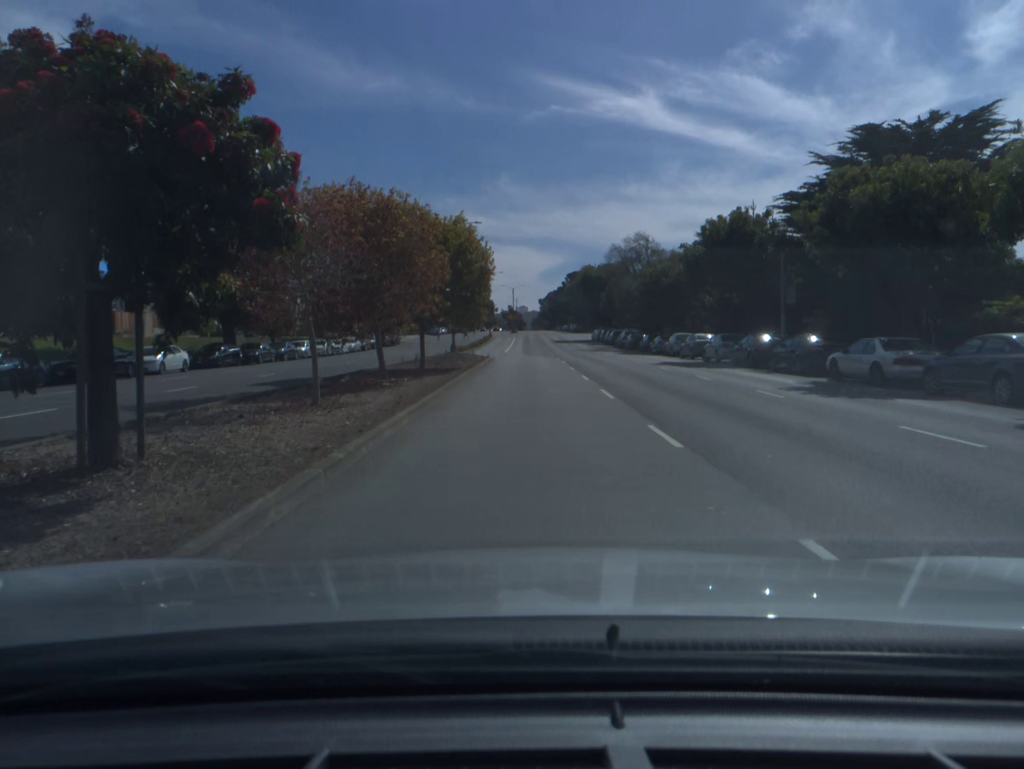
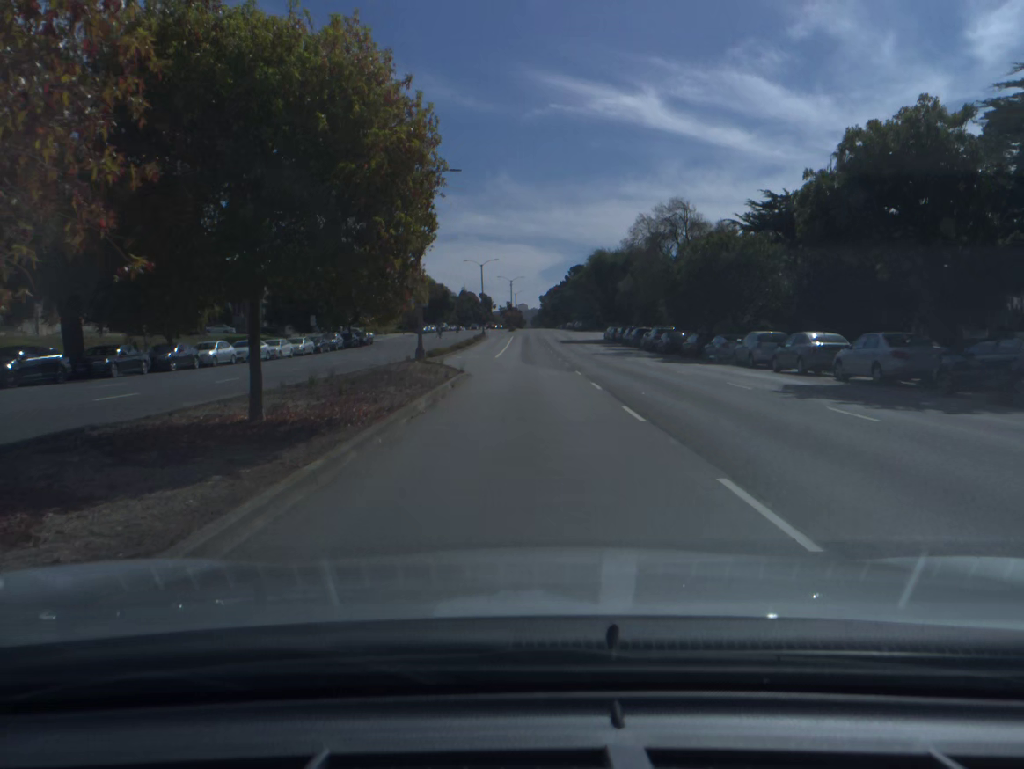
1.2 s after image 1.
(0.0, +18.6) m; 0°
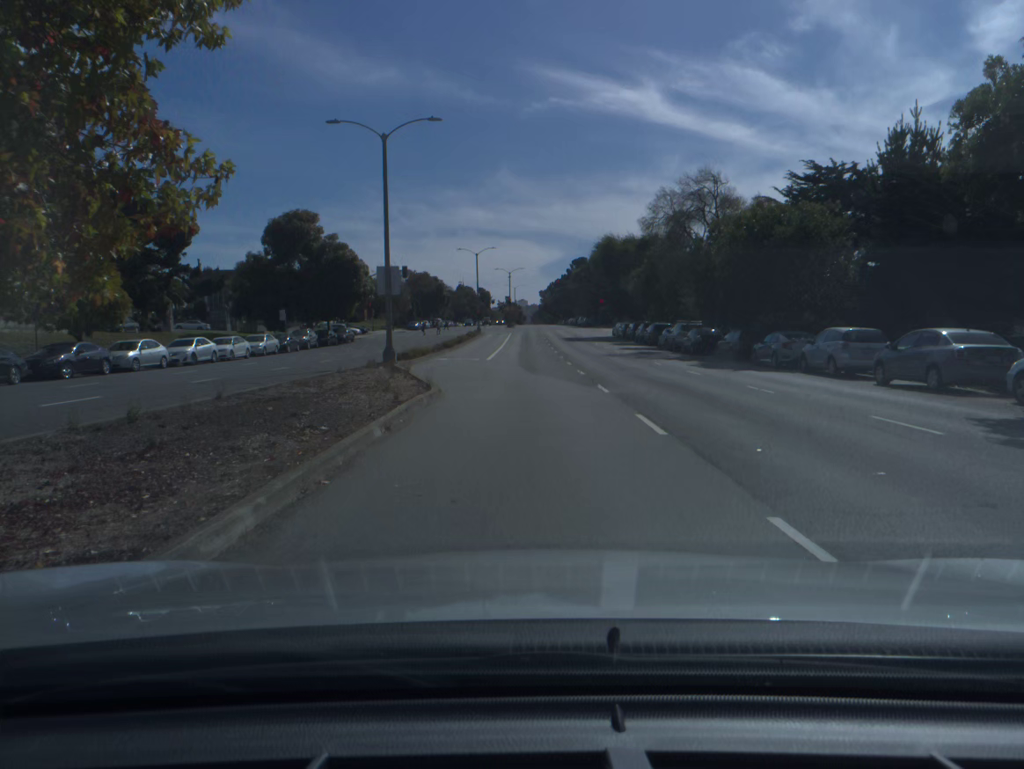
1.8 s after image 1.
(0.0, +9.0) m; 0°
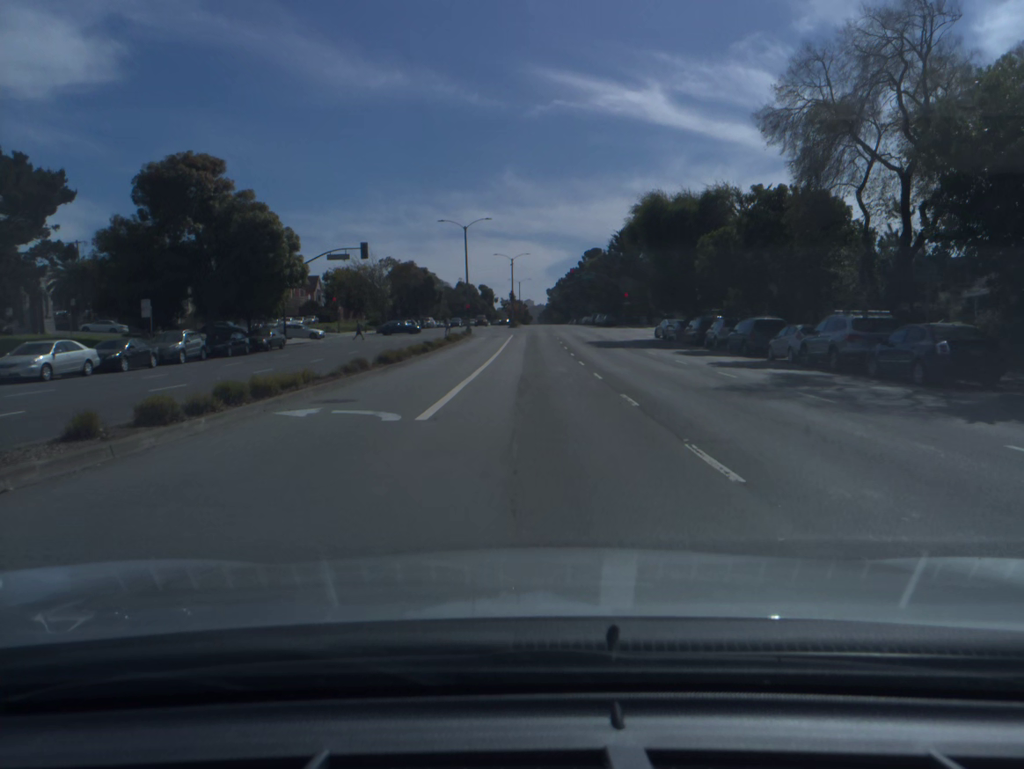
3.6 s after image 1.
(-0.2, +25.3) m; -1°
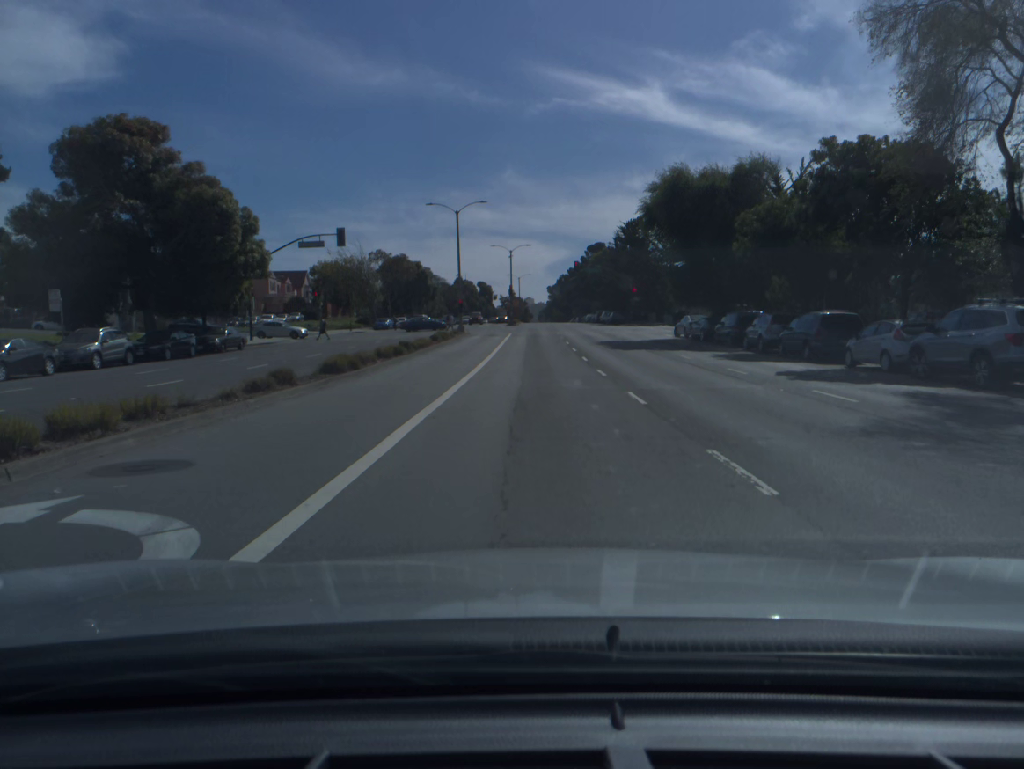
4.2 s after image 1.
(0.0, +8.0) m; 0°
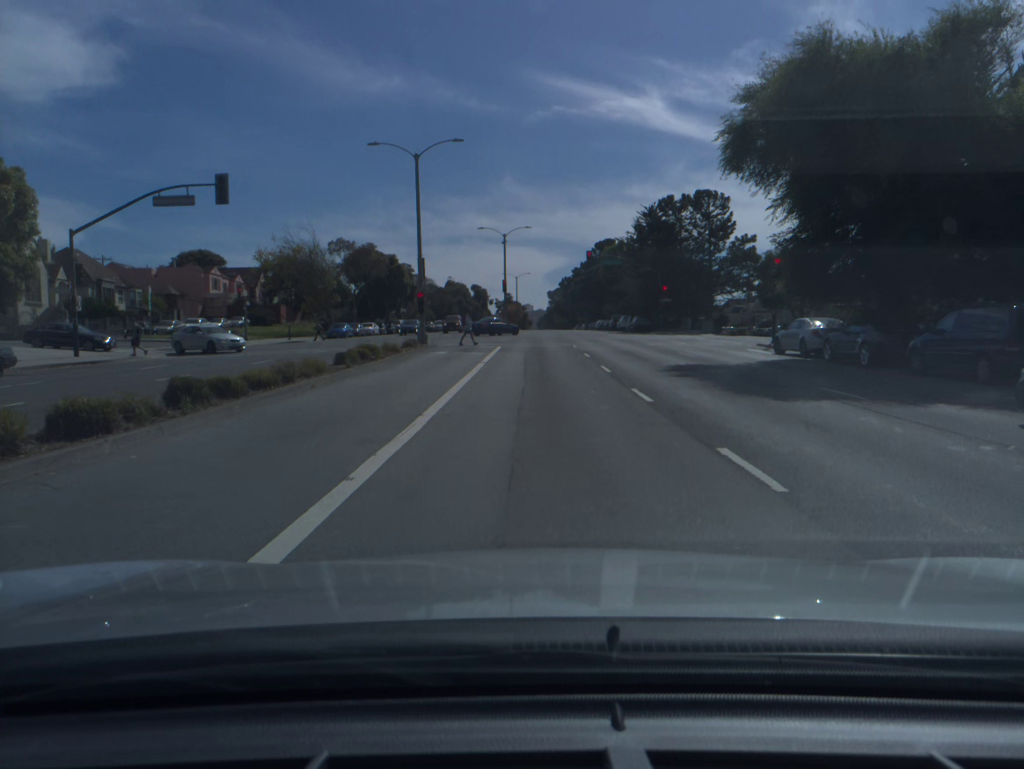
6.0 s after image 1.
(0.0, +21.7) m; 0°
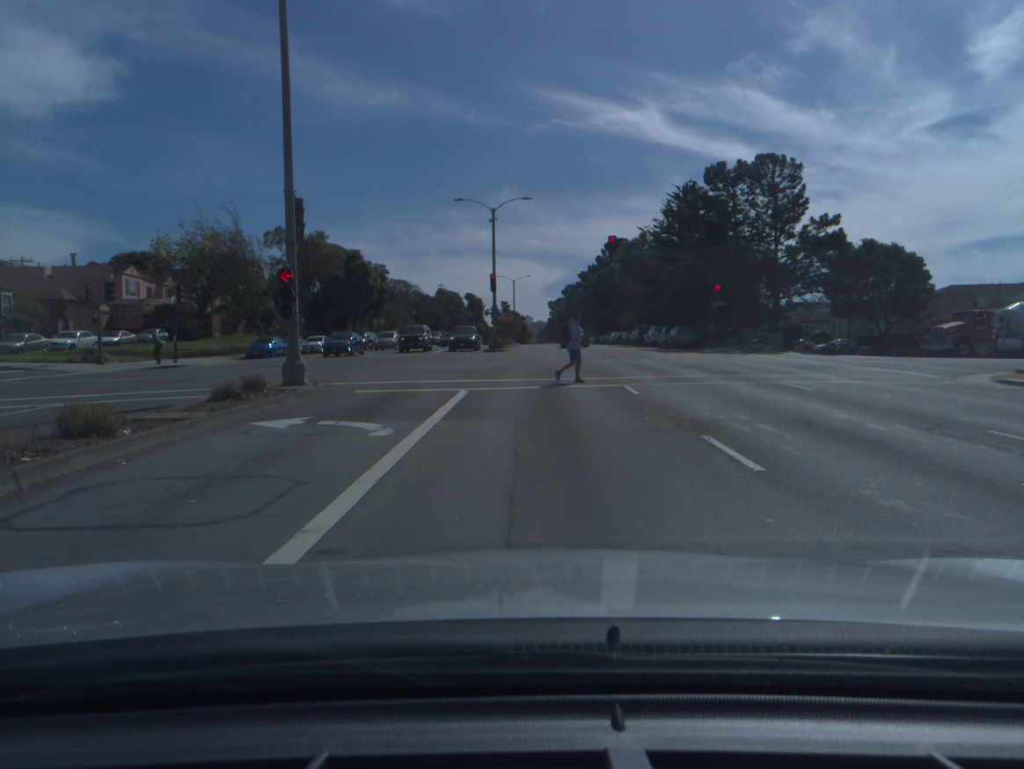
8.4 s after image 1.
(0.0, +21.4) m; 0°
